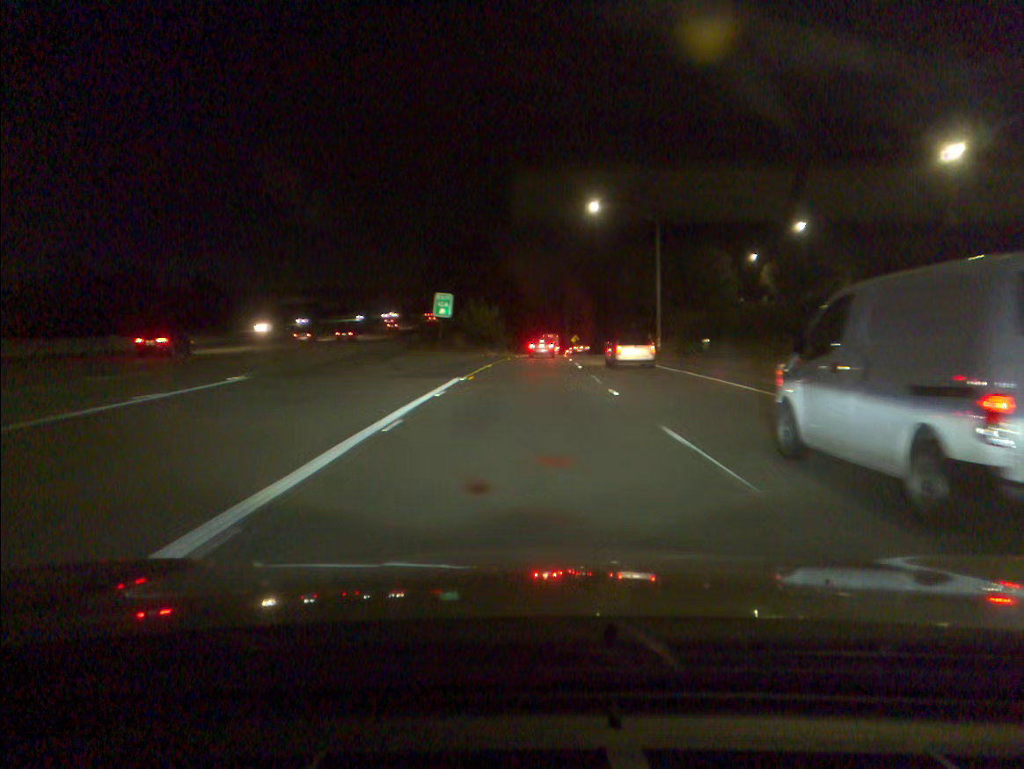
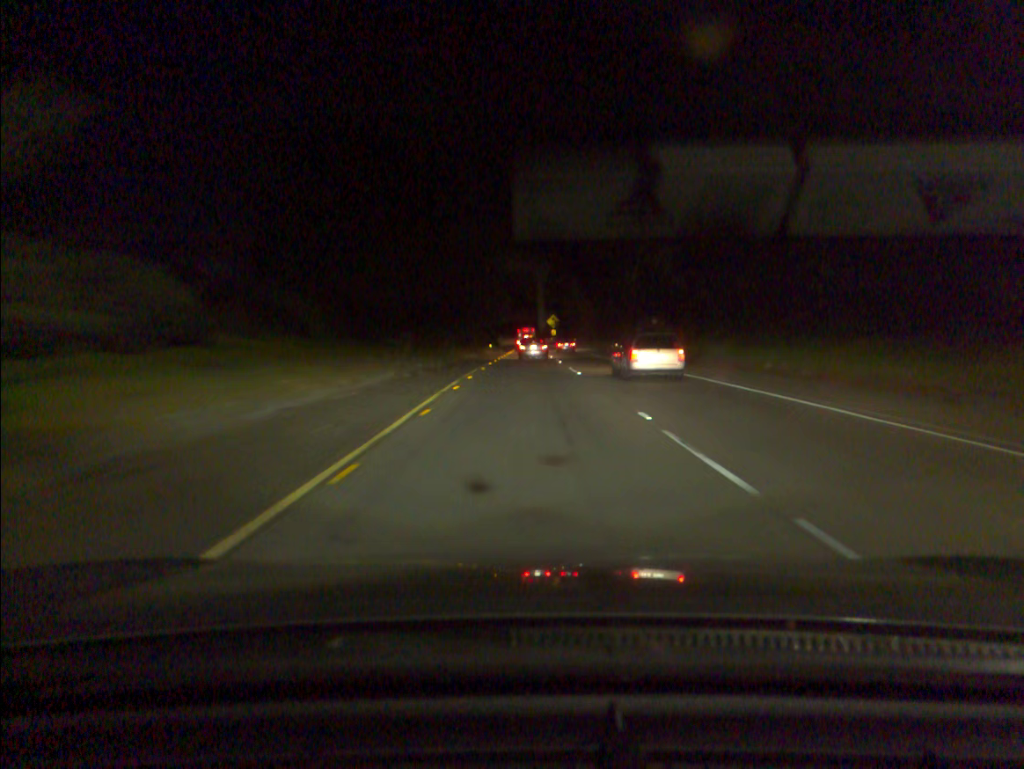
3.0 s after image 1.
(+1.5, +70.9) m; +2°
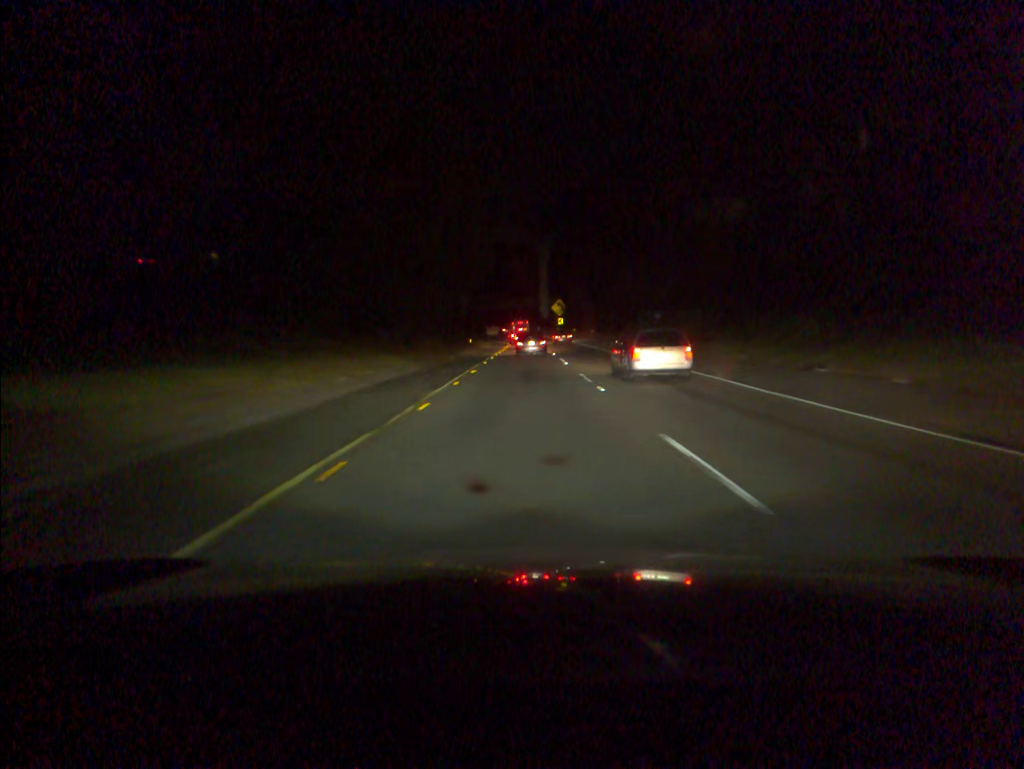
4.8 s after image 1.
(+0.1, +39.3) m; 0°
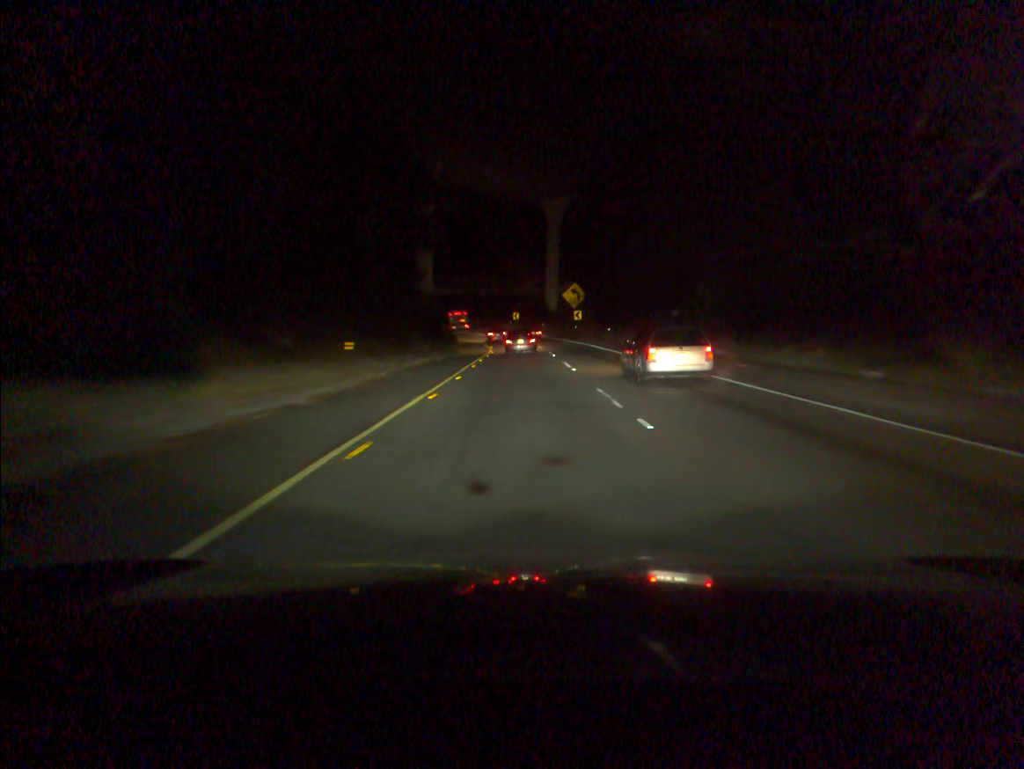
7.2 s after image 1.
(-0.3, +51.4) m; 0°
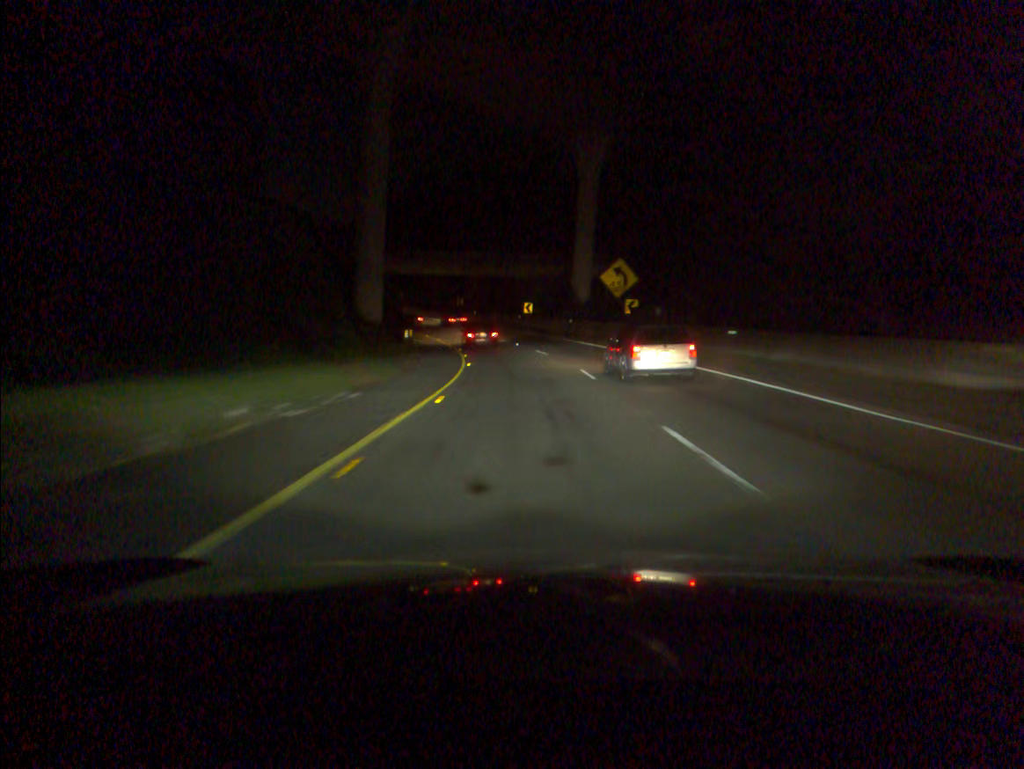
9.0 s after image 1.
(-0.2, +37.4) m; -1°
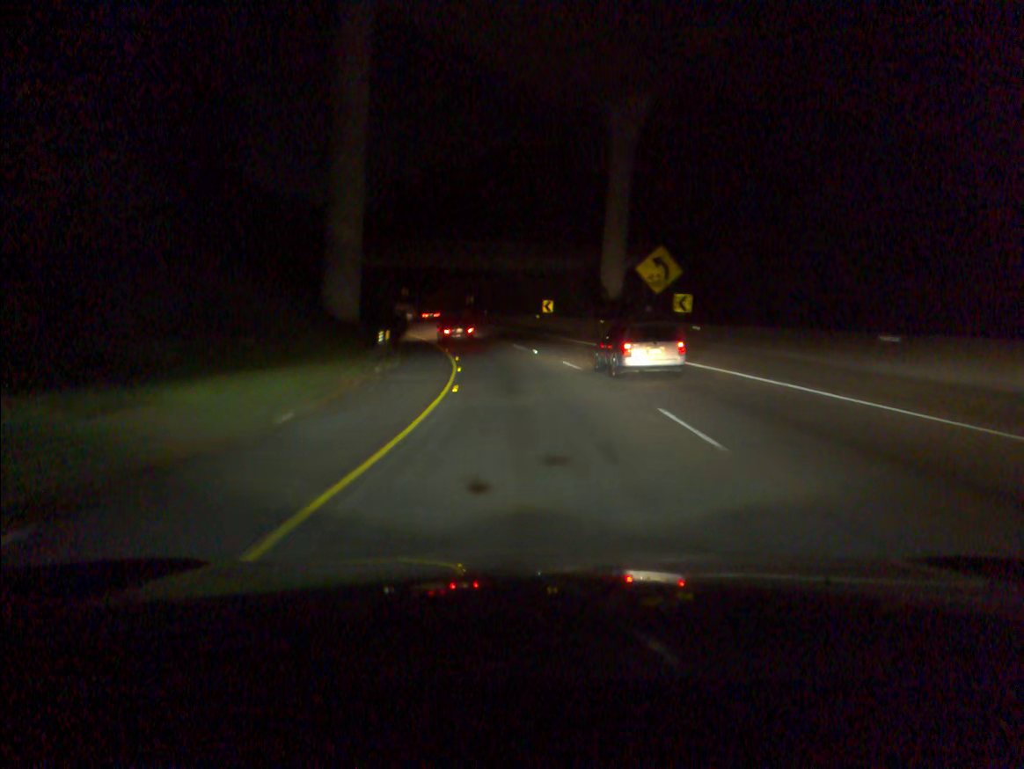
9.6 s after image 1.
(-0.1, +11.9) m; -1°
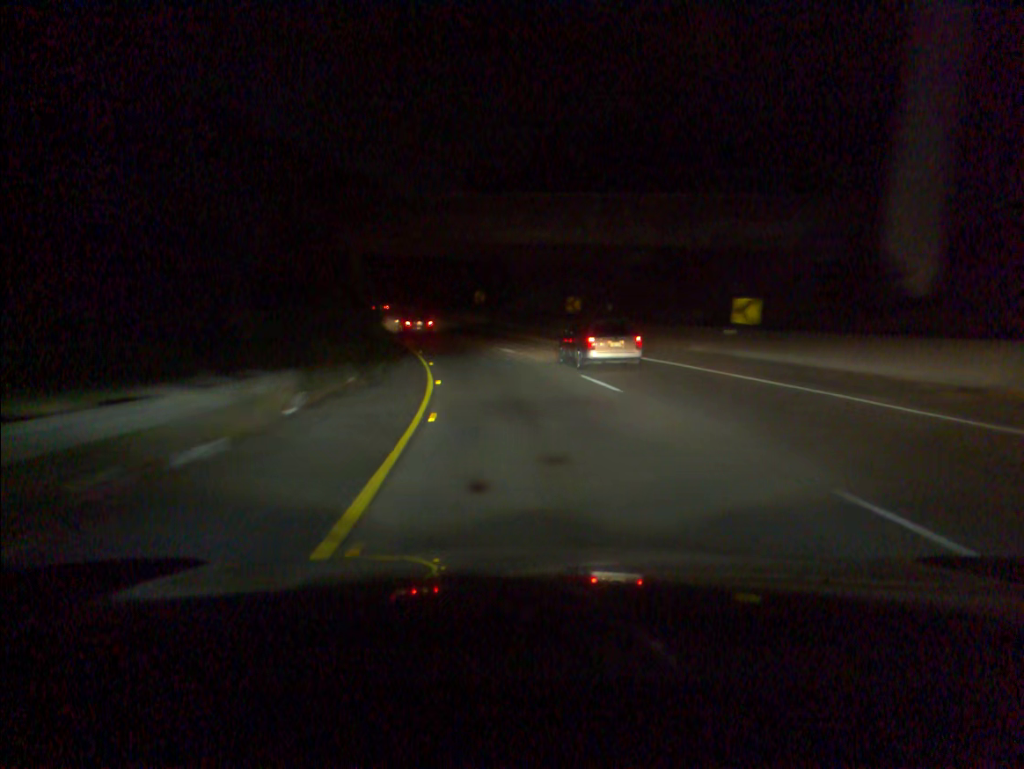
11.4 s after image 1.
(-2.2, +35.1) m; -8°
